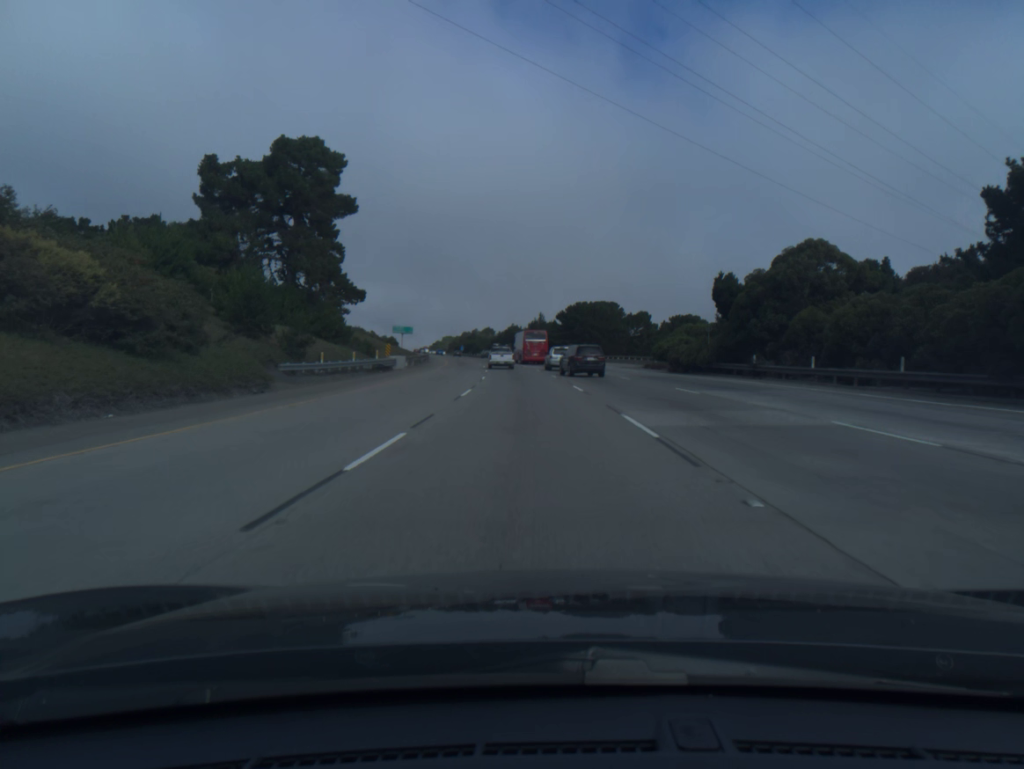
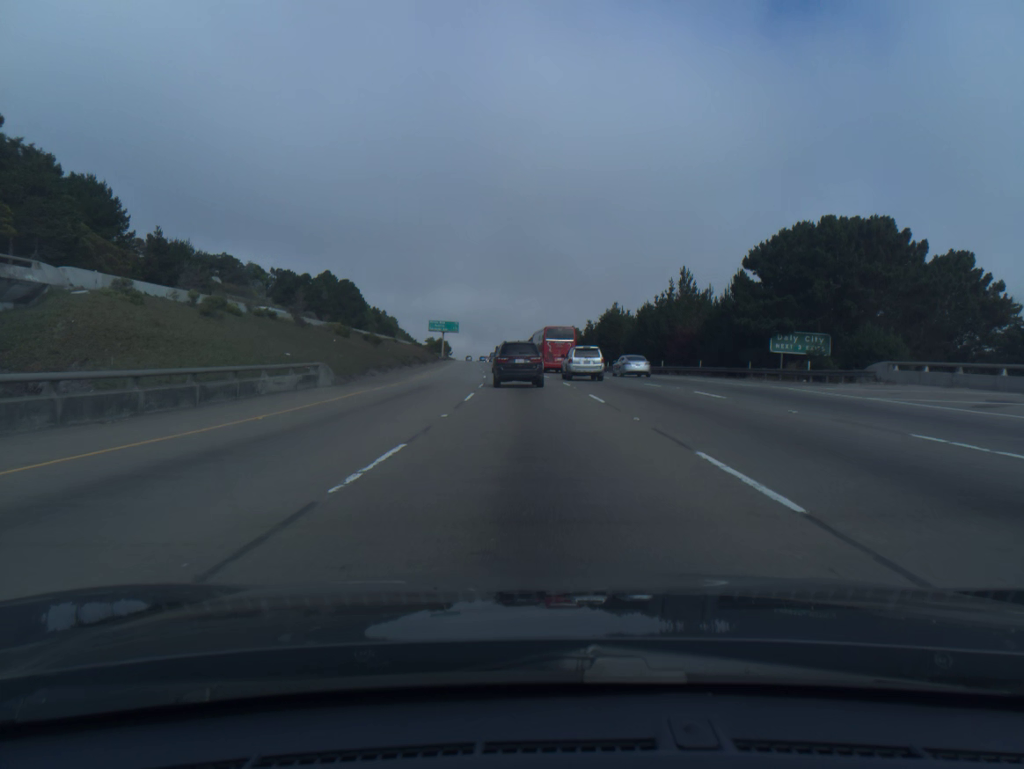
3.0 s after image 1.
(-5.0, +88.9) m; -6°
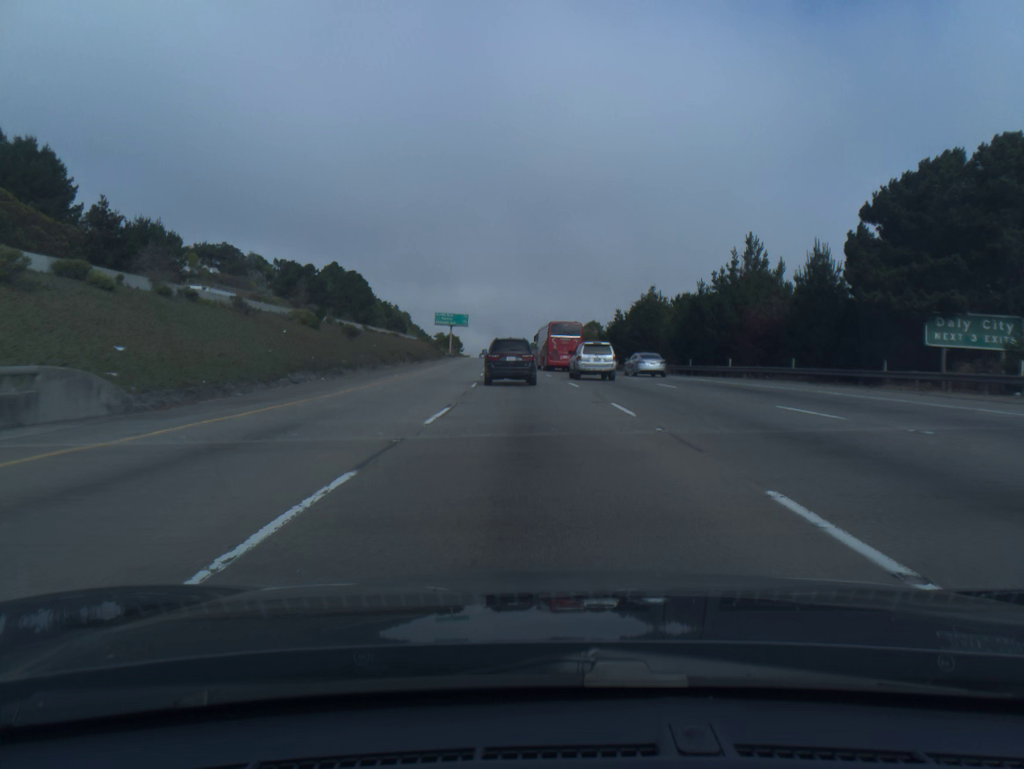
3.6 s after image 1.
(-0.2, +17.7) m; -1°
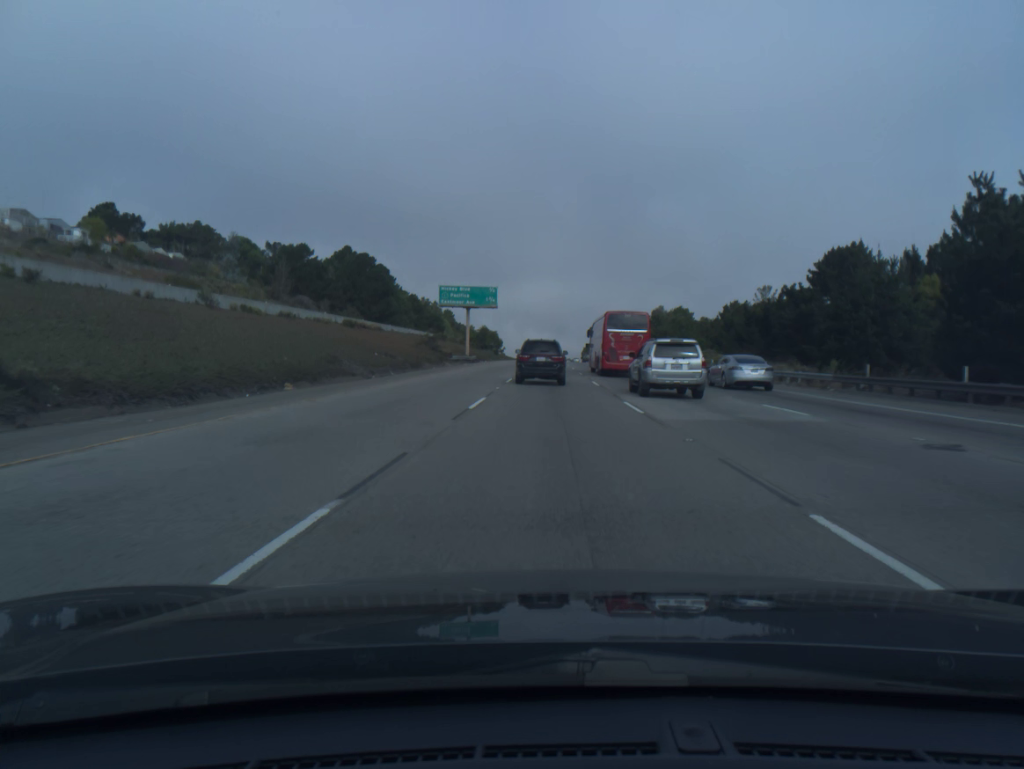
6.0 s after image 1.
(-3.2, +69.2) m; -4°
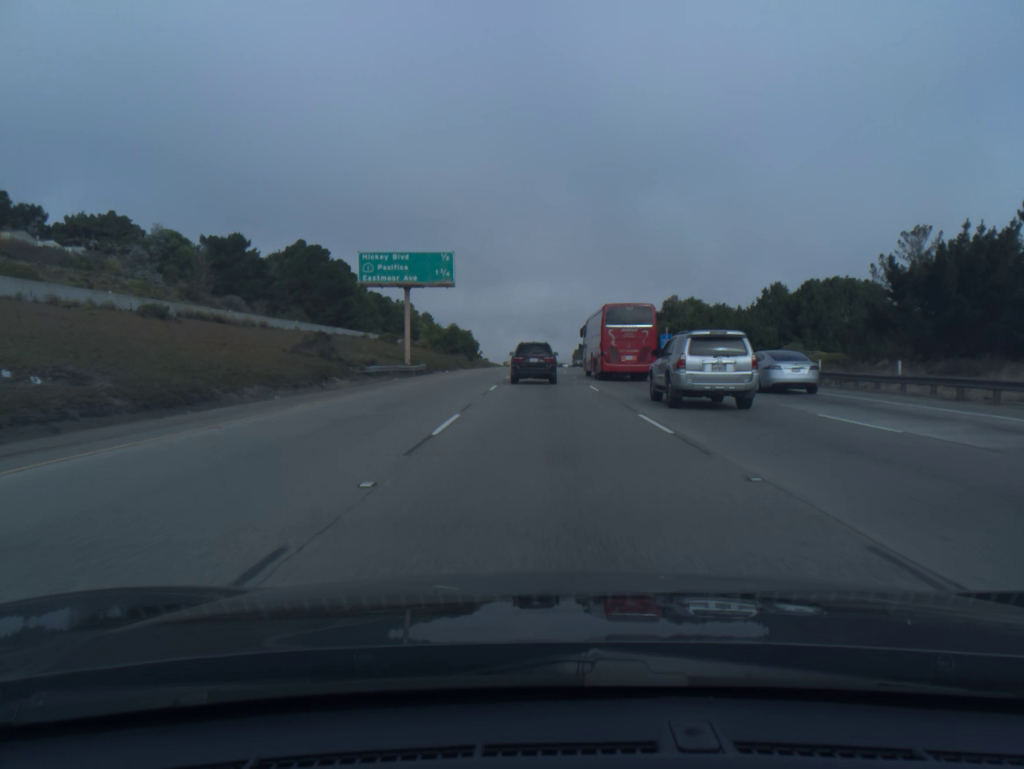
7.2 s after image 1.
(+0.2, +33.8) m; +1°
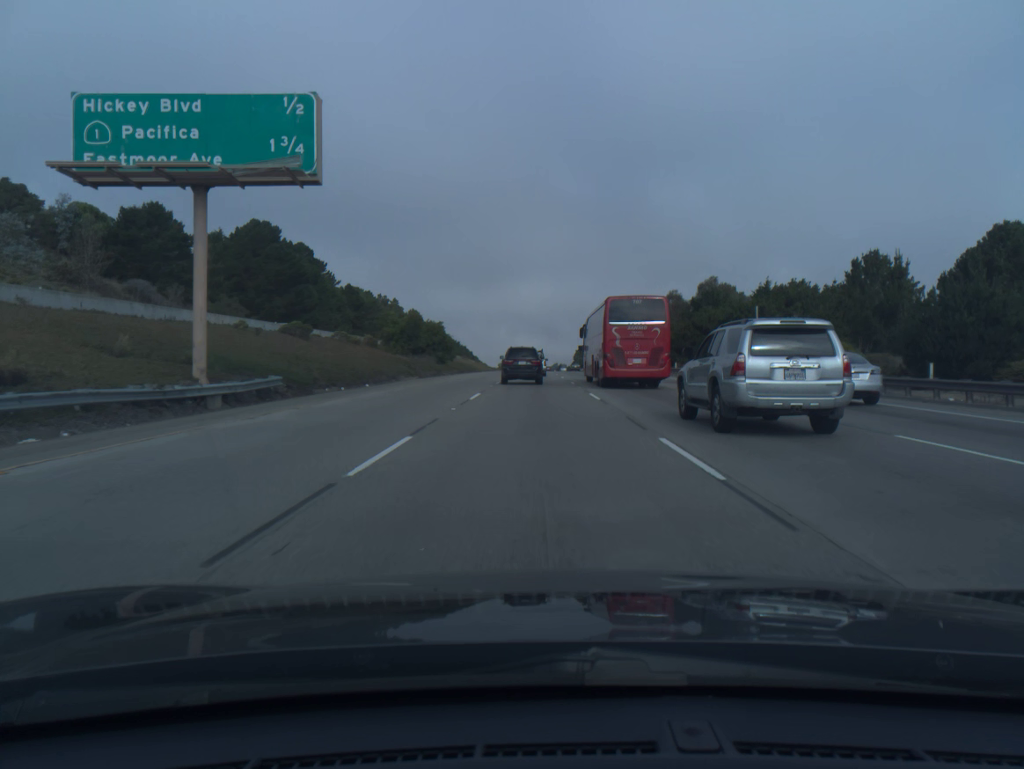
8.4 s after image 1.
(+0.1, +33.6) m; 0°
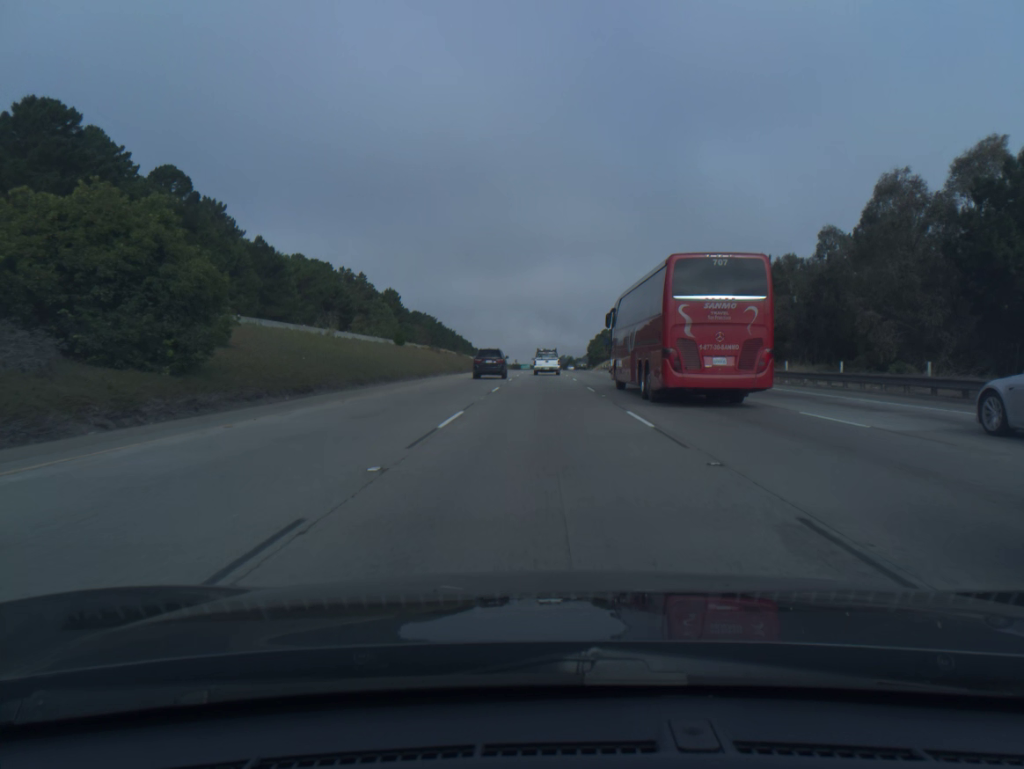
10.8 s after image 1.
(-0.5, +67.4) m; 0°
